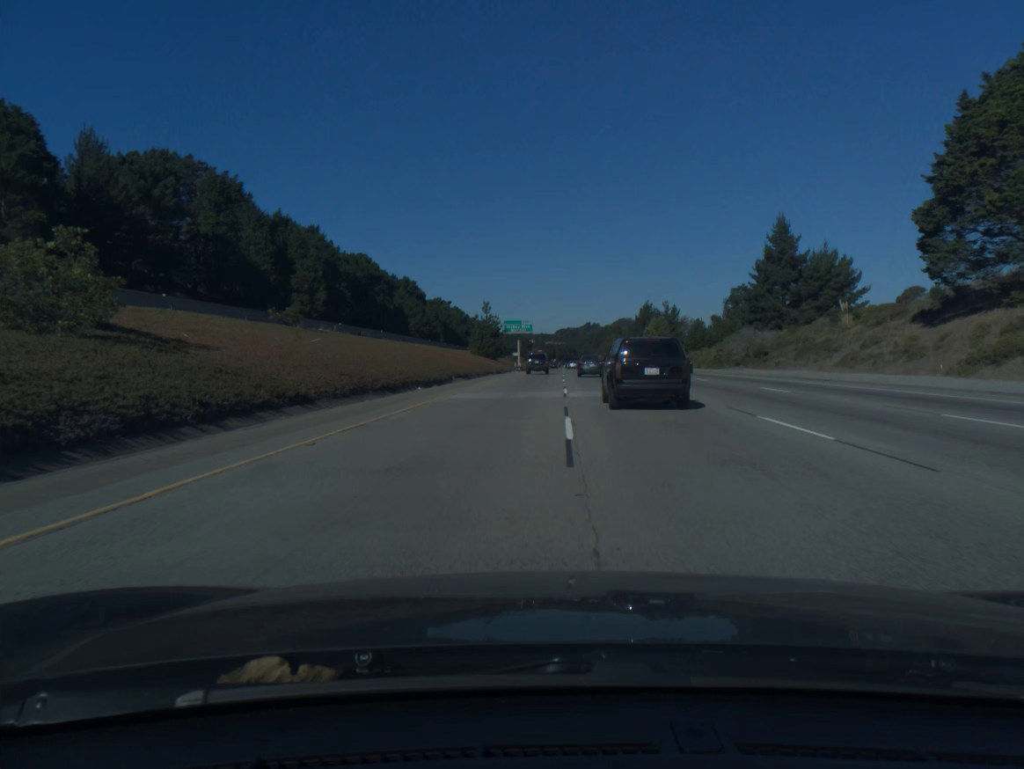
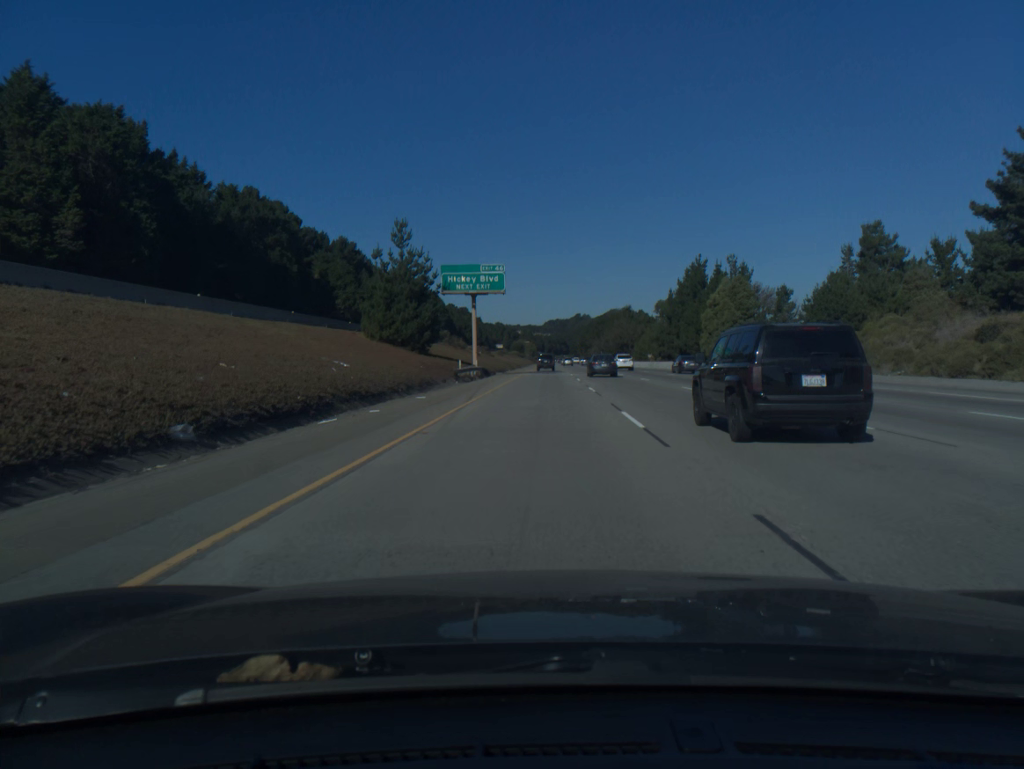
(+0.4, +71.1) m; +1°
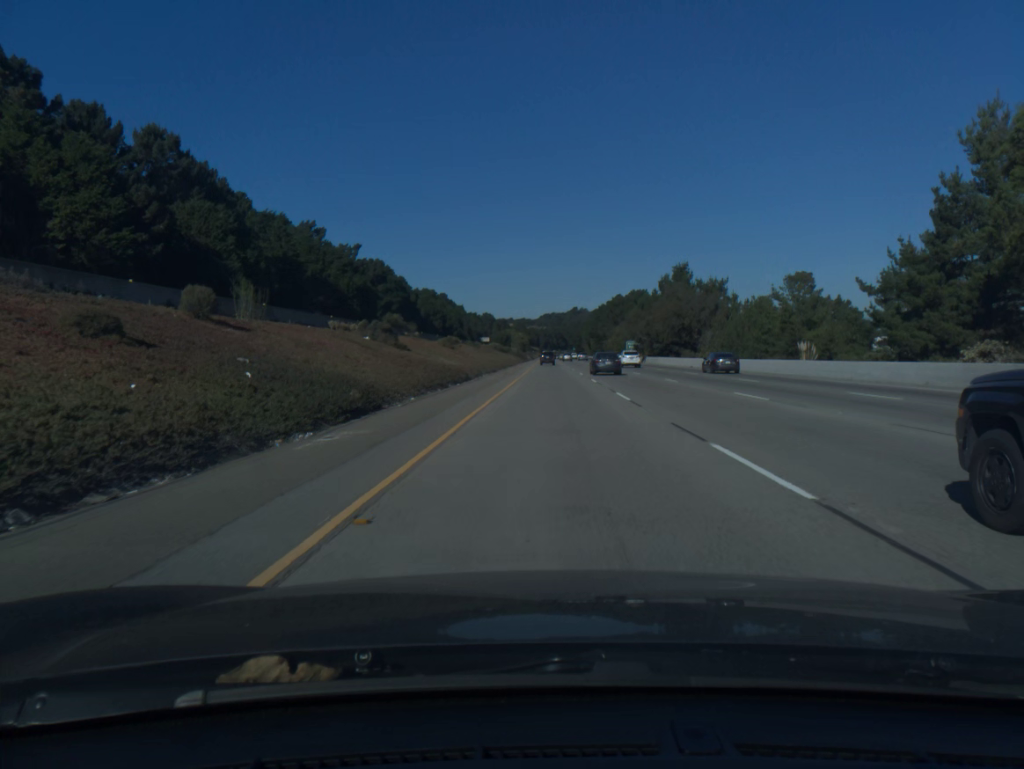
(+0.5, +94.2) m; 0°
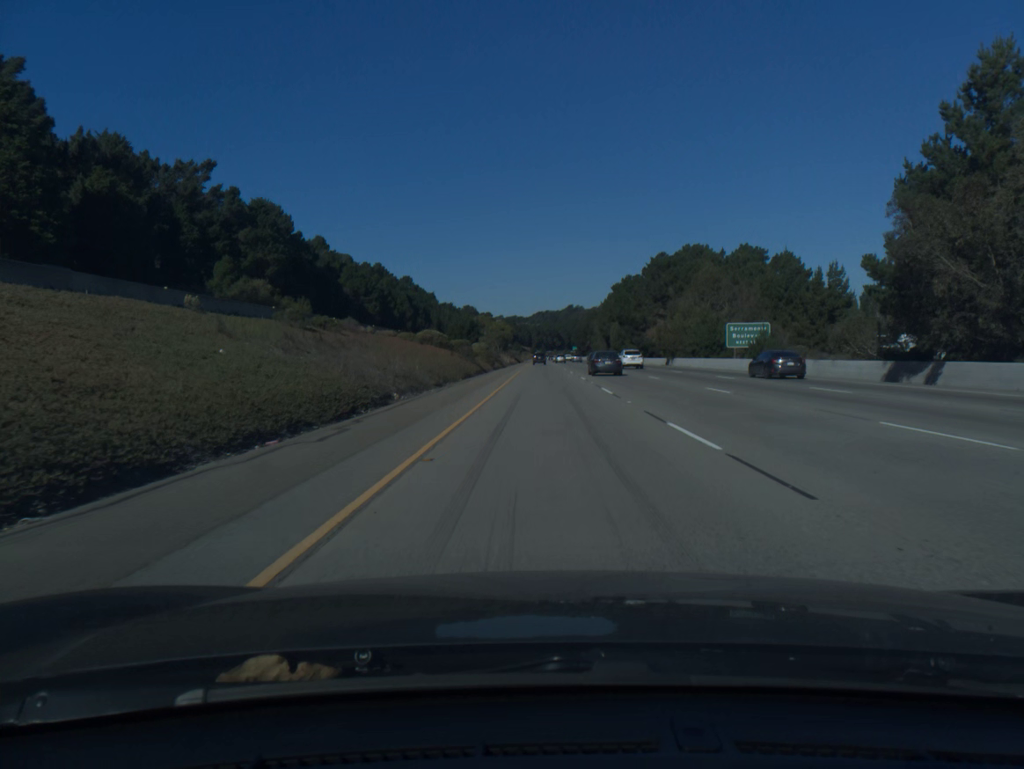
(+0.4, +98.7) m; 0°
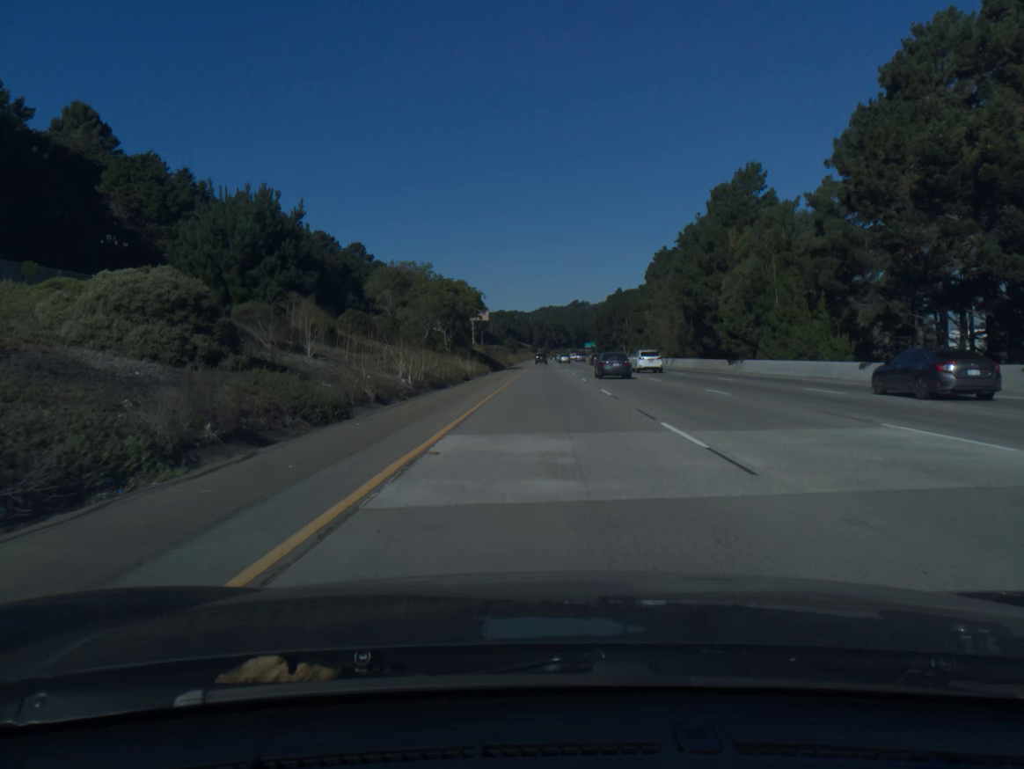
(-0.2, +101.7) m; 0°
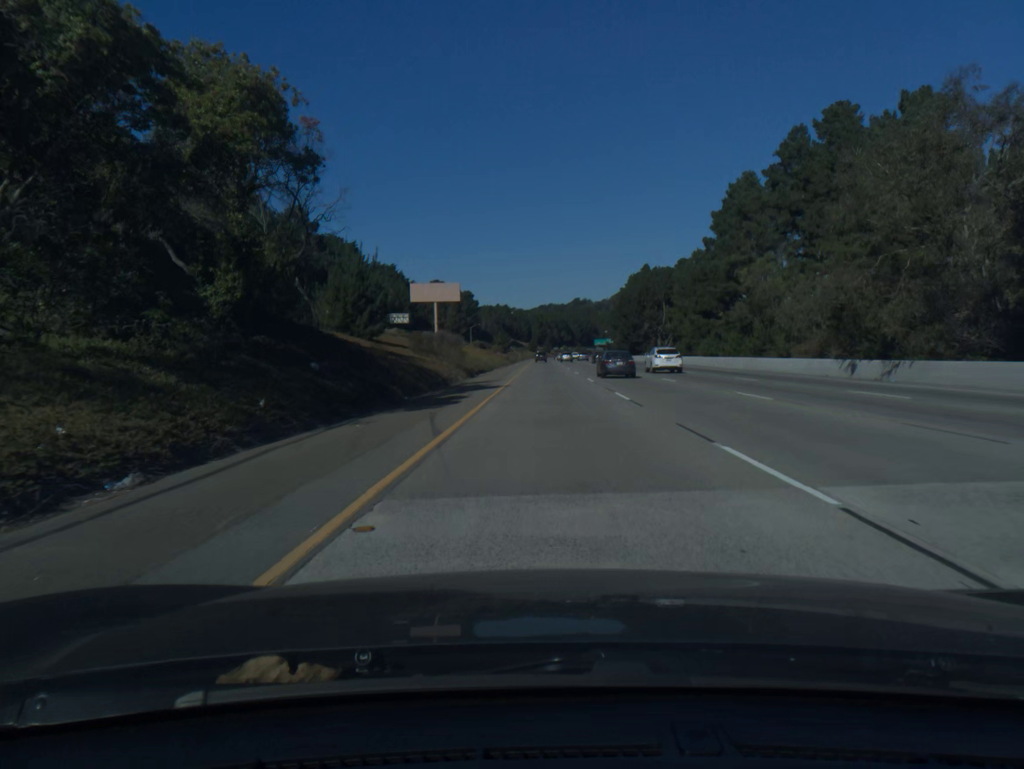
(0.0, +62.4) m; 0°
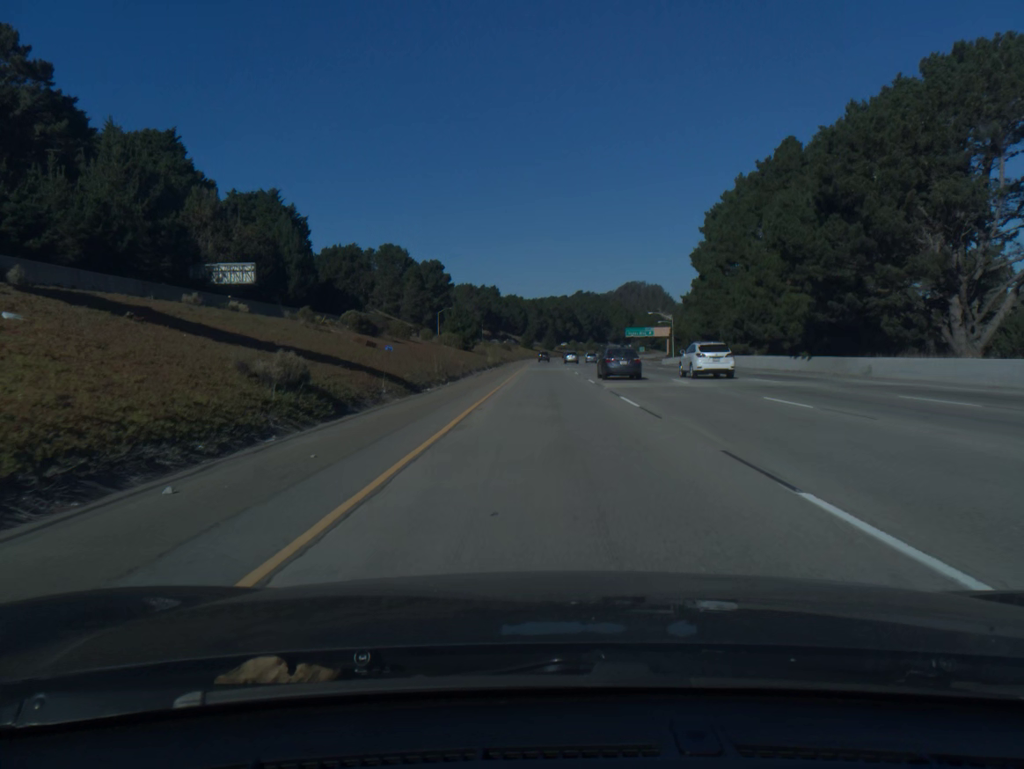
(0.0, +105.4) m; 0°
